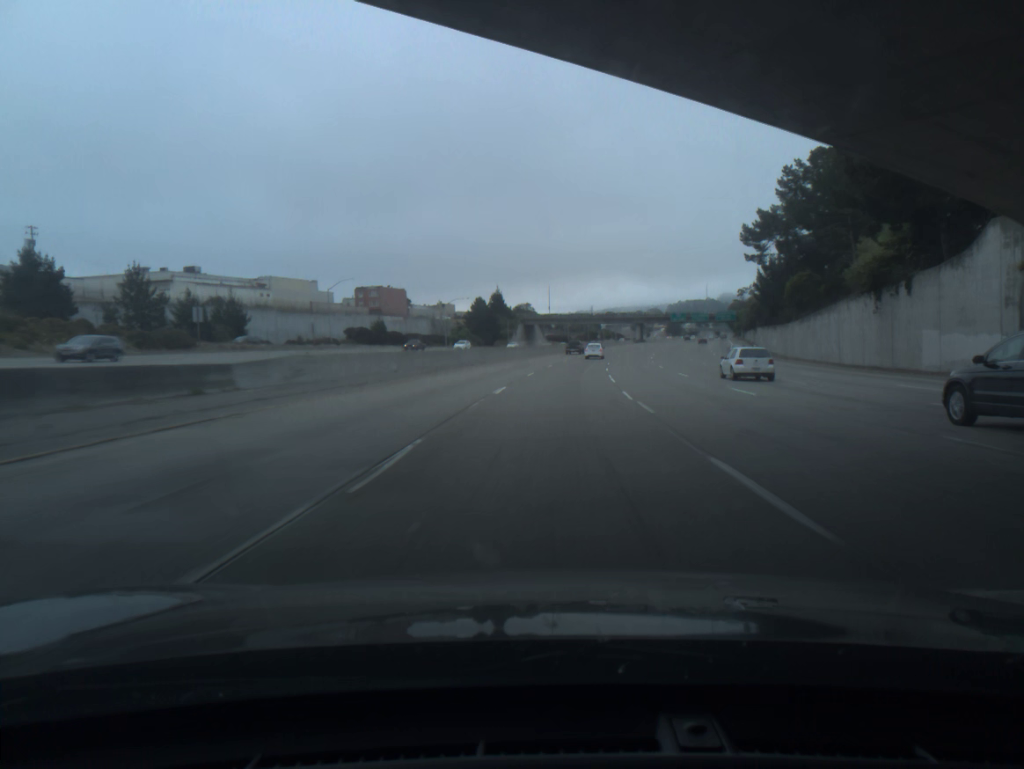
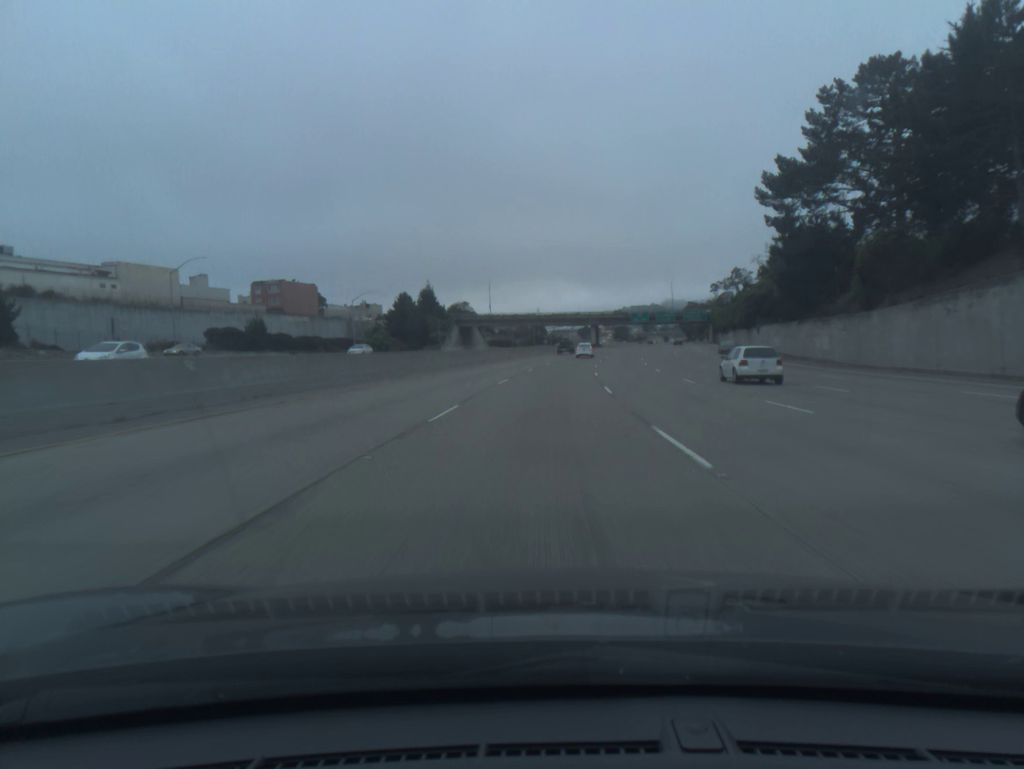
(+1.3, +36.5) m; +4°
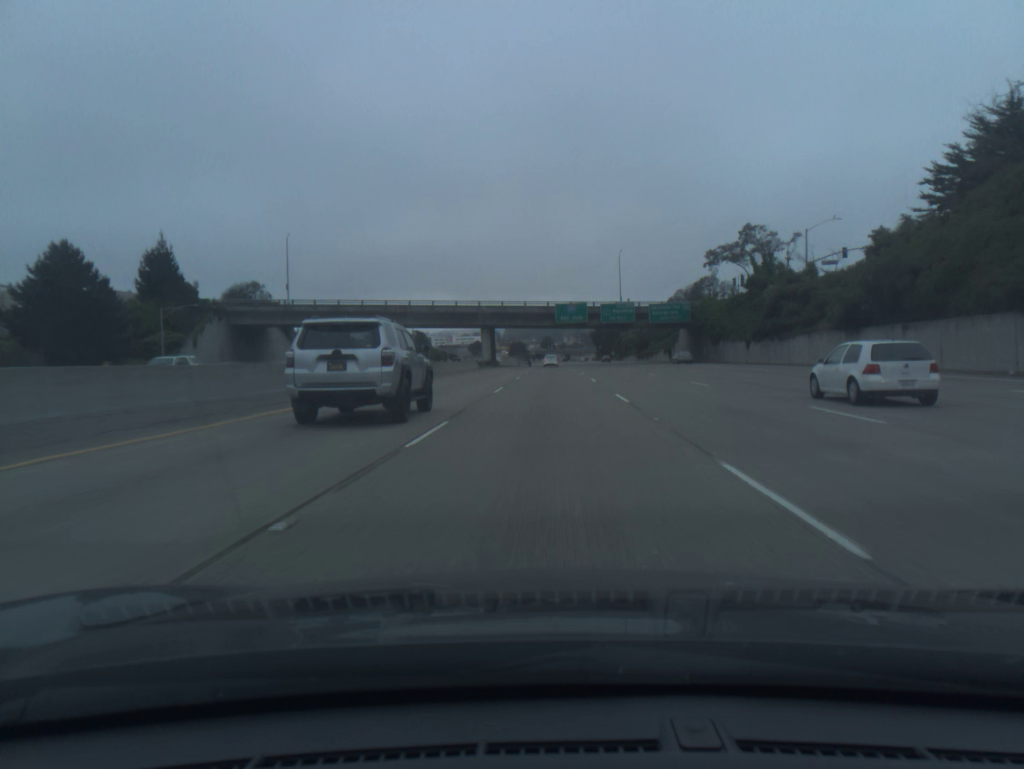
(+5.8, +90.9) m; +8°
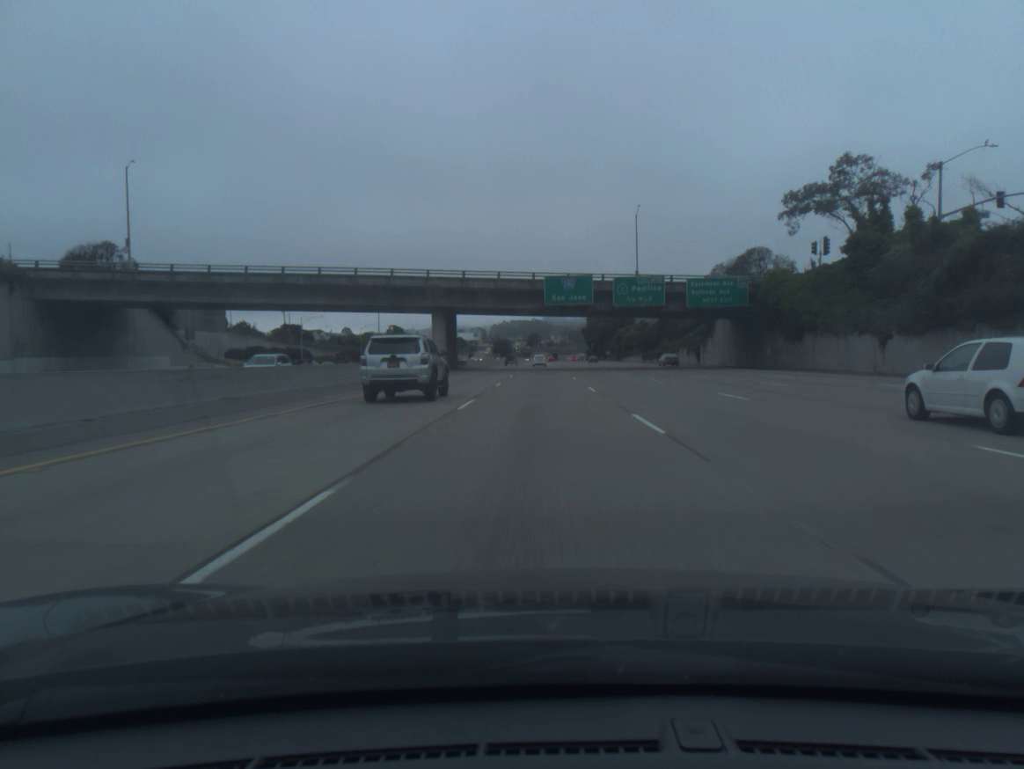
(+0.5, +36.4) m; +1°
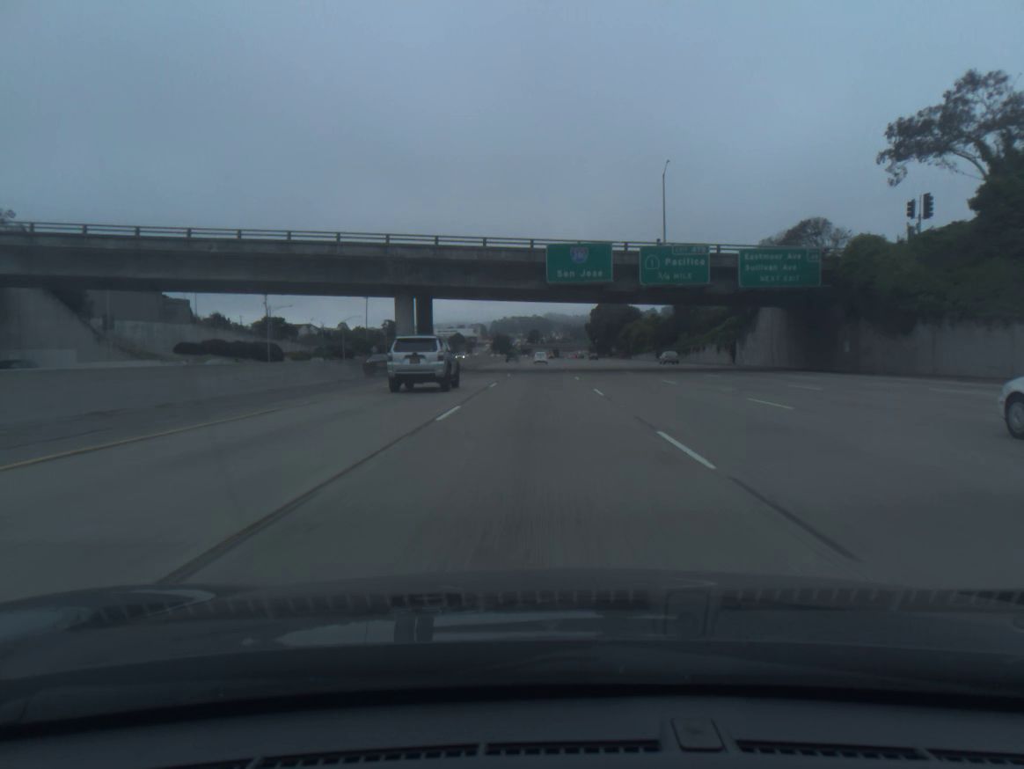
(0.0, +18.2) m; 0°
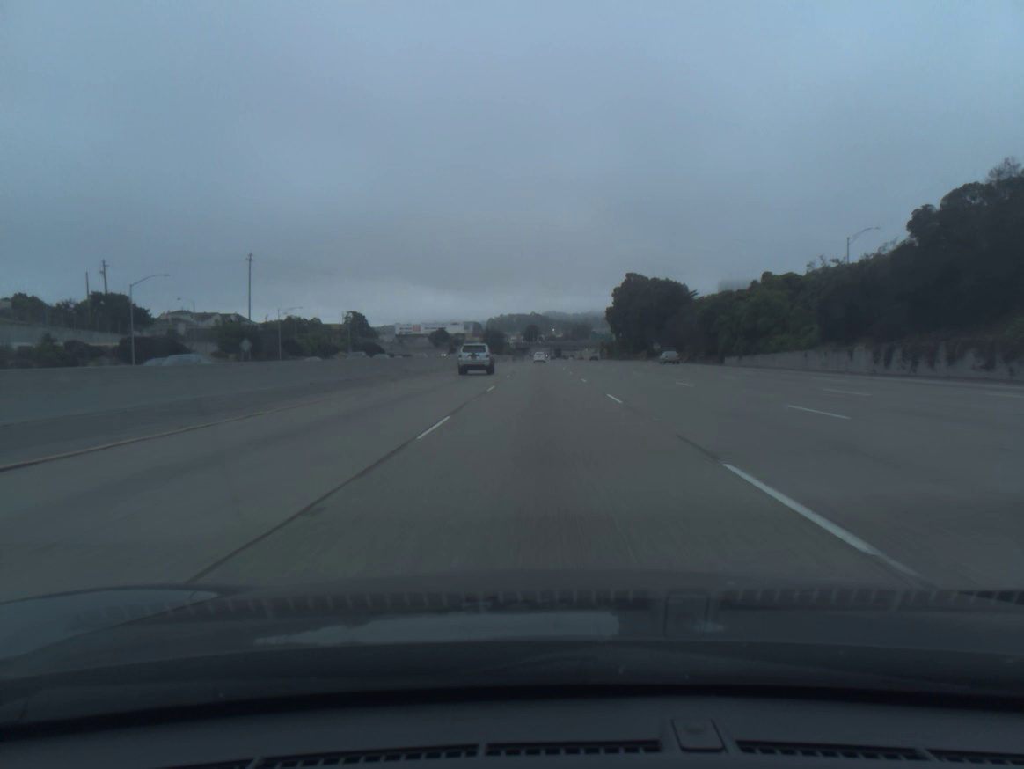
(-0.3, +91.3) m; 0°
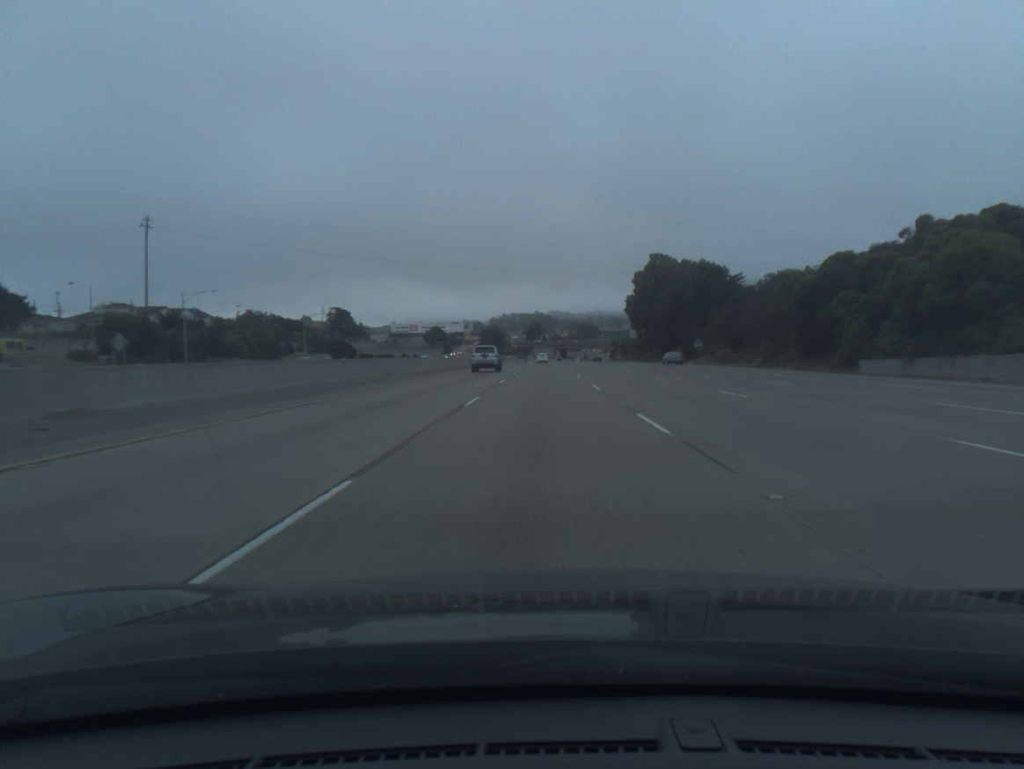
(0.0, +36.6) m; 0°
